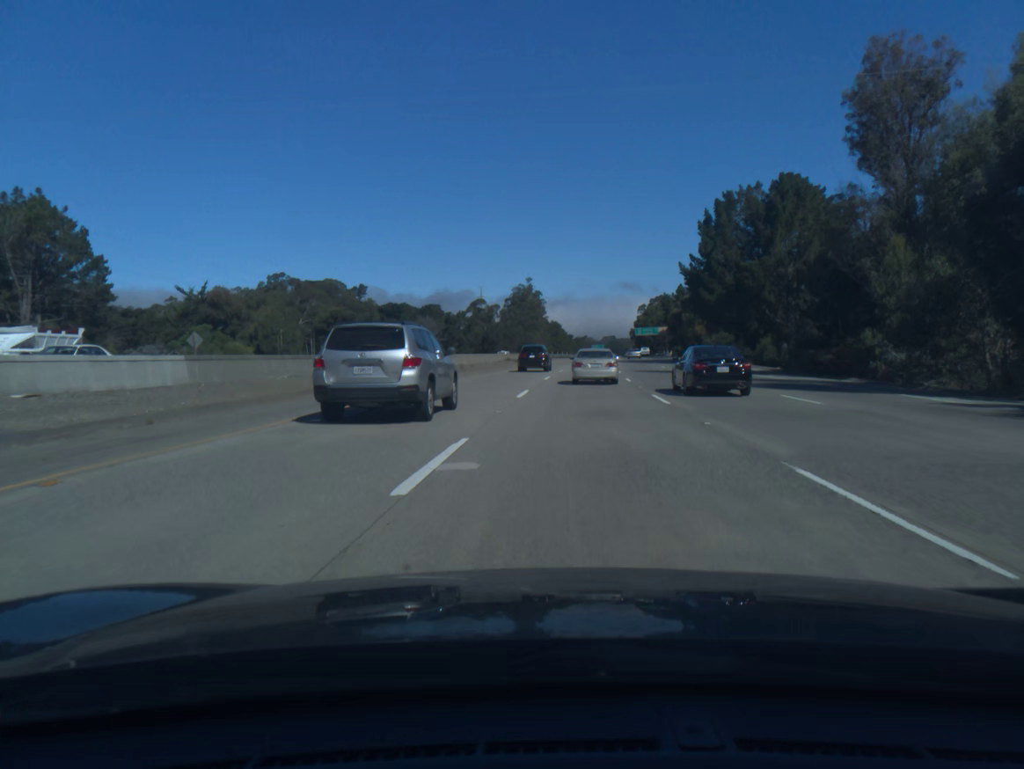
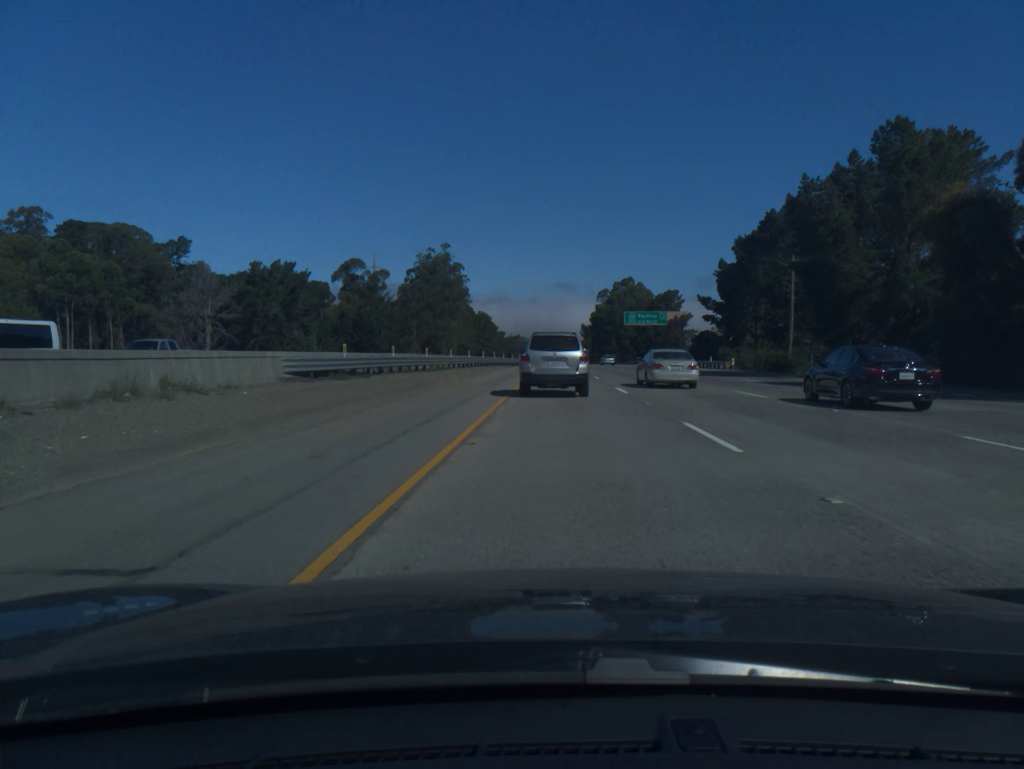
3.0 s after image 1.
(+3.4, +99.3) m; +5°
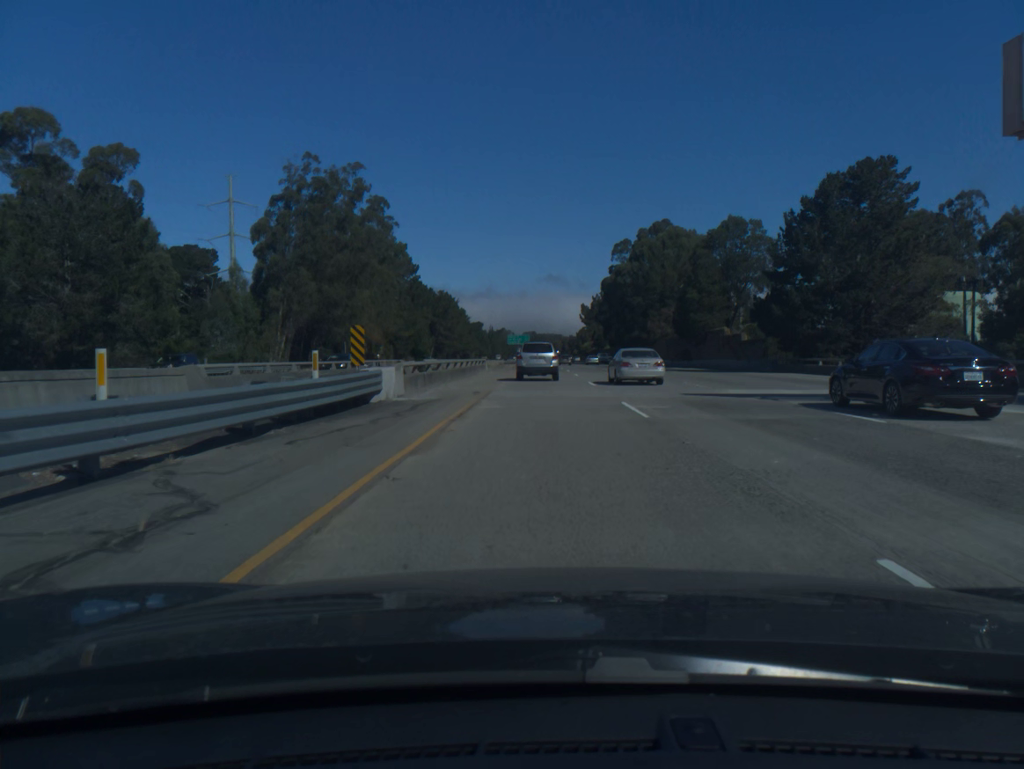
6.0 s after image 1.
(+2.0, +97.4) m; +1°
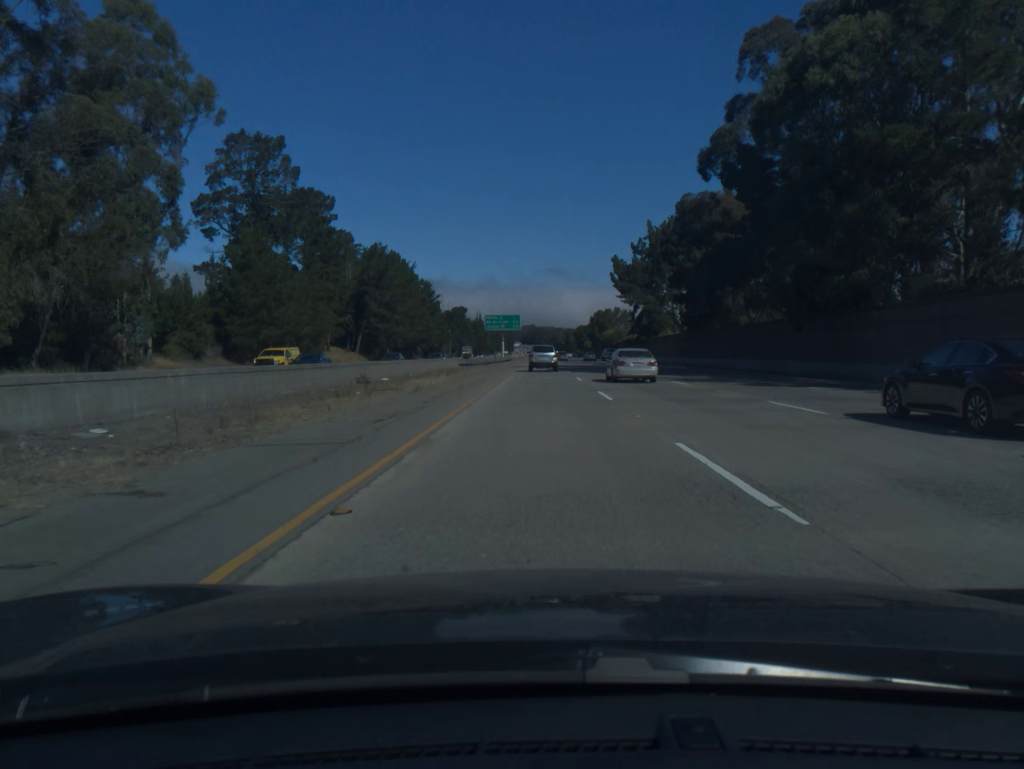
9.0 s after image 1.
(0.0, +97.1) m; 0°
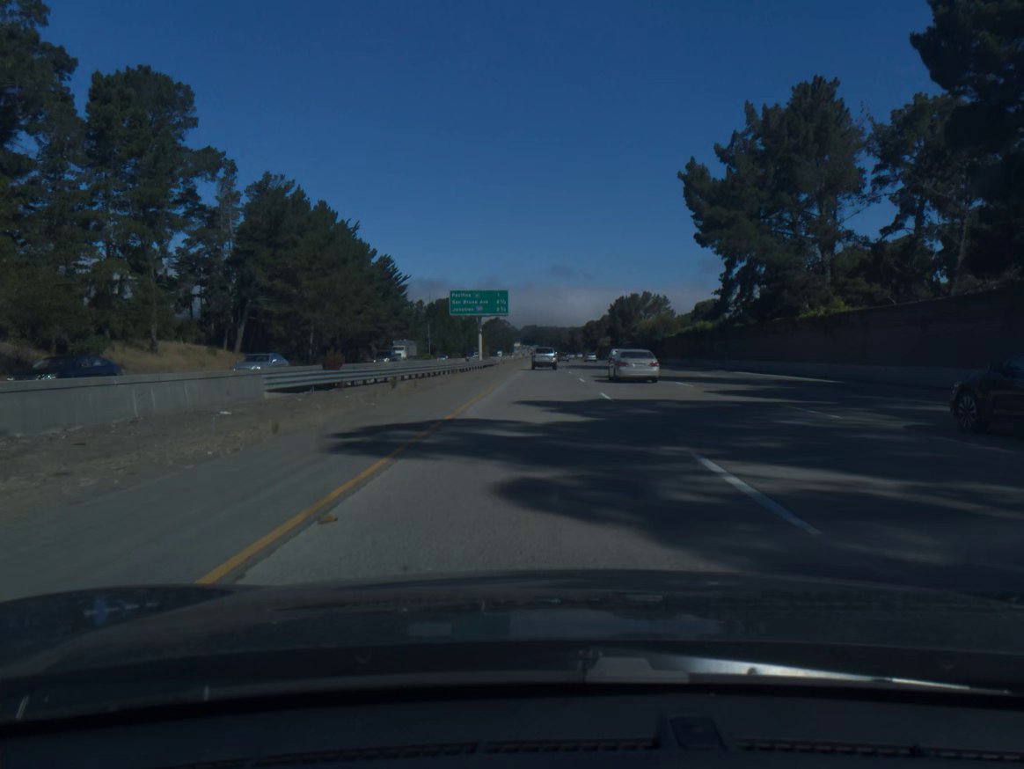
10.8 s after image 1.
(-0.1, +59.1) m; 0°
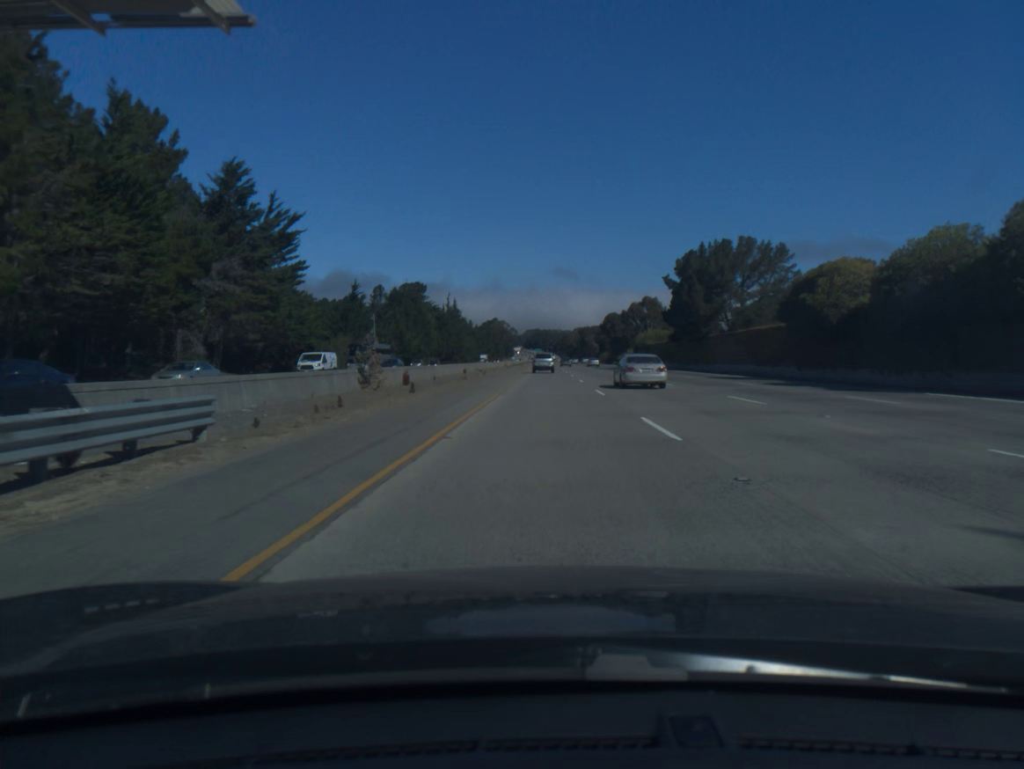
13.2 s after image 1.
(0.0, +81.5) m; 0°
